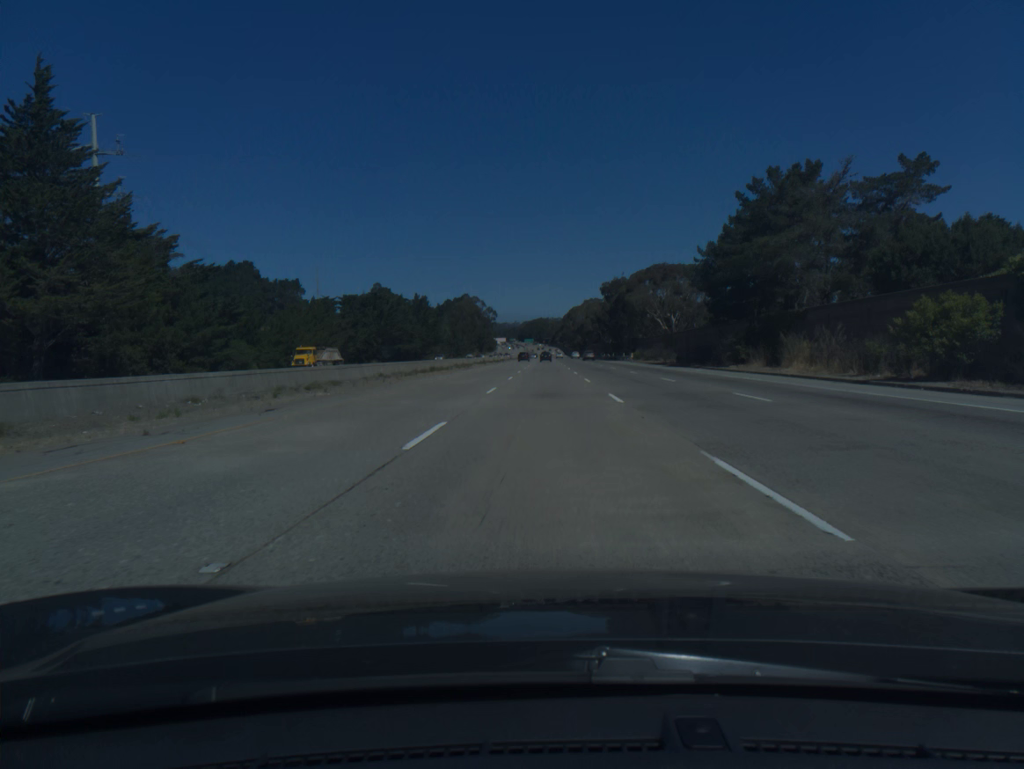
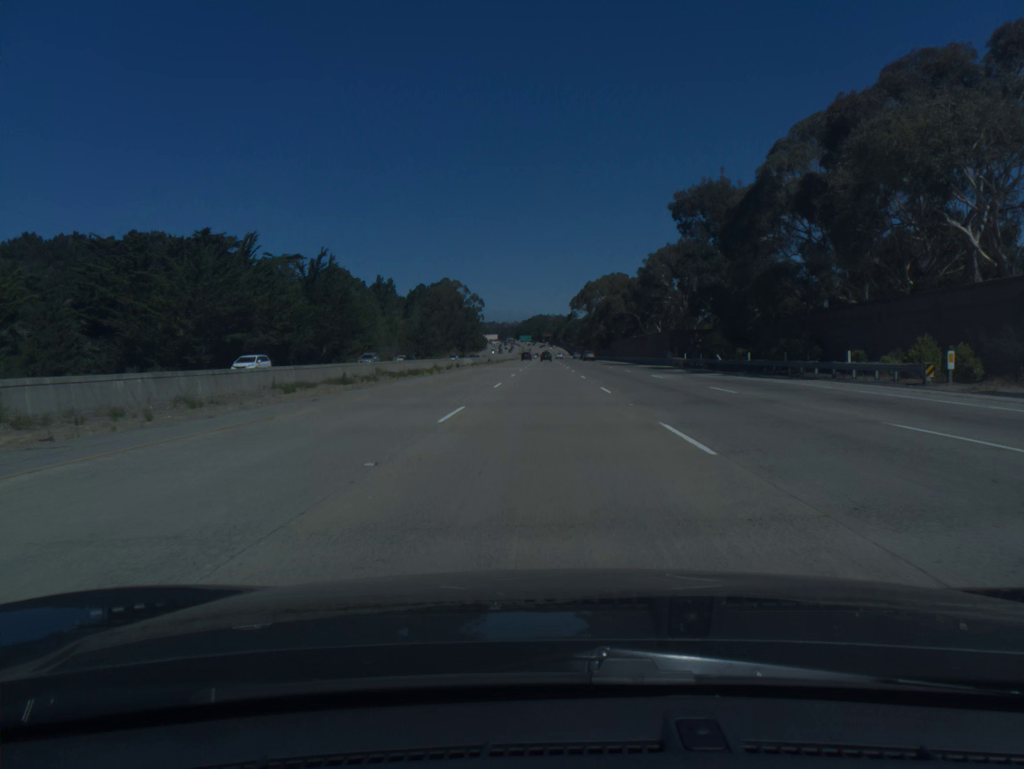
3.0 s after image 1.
(+0.1, +98.6) m; 0°
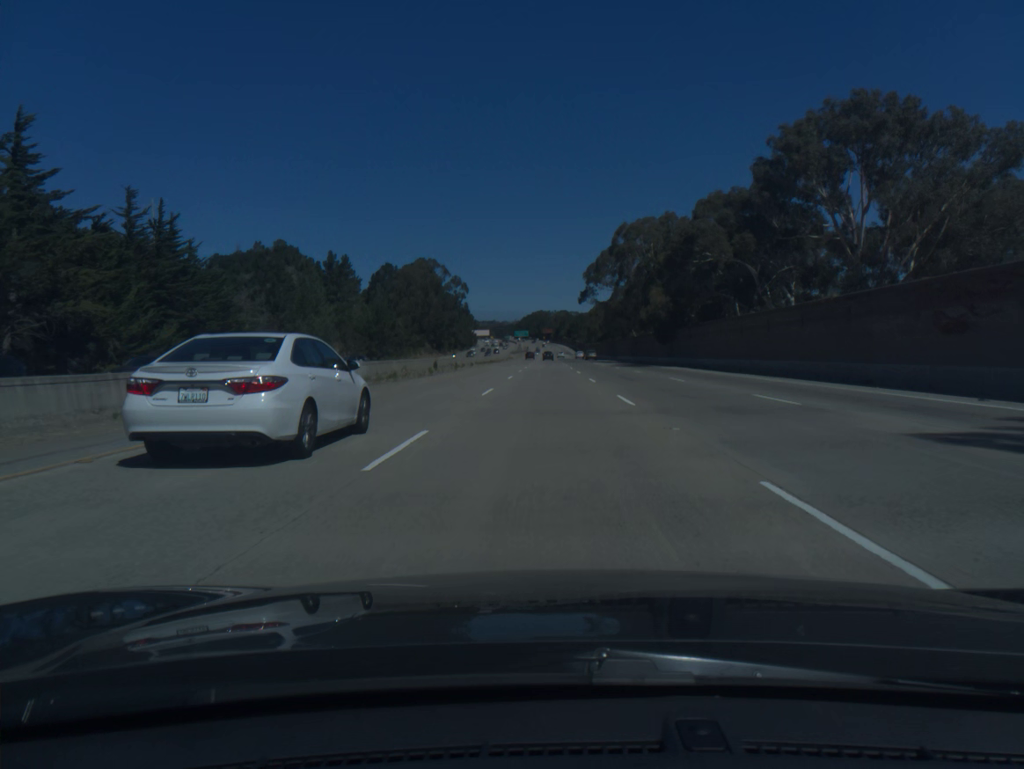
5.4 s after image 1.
(+0.1, +78.8) m; 0°
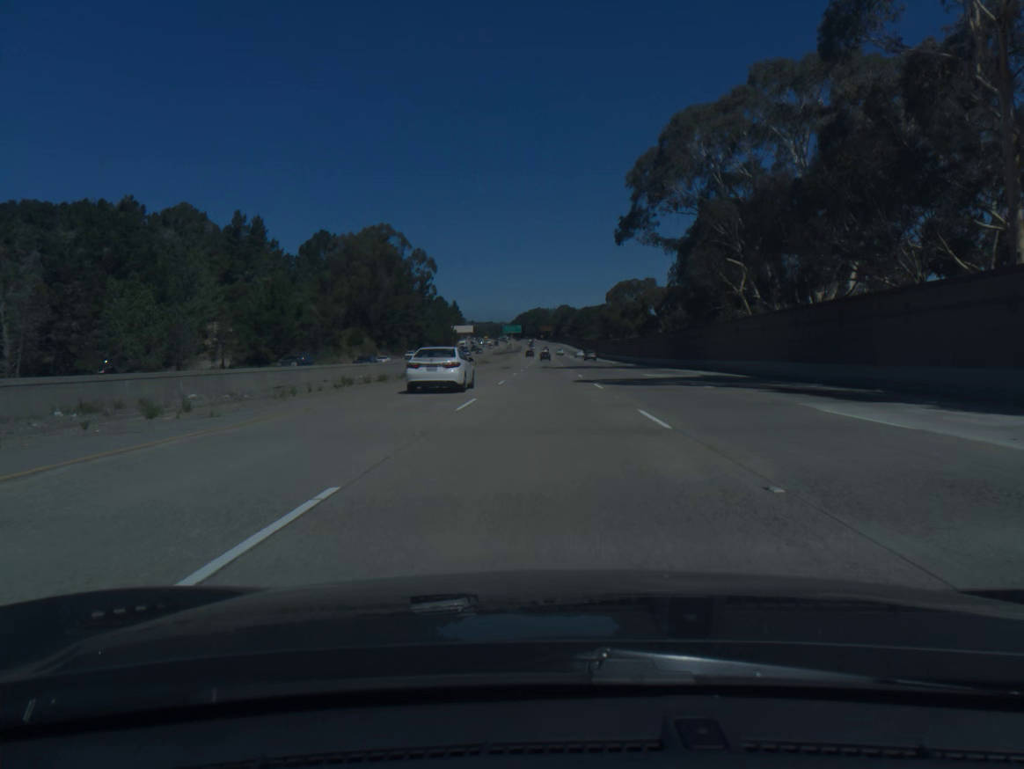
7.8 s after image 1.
(+0.1, +78.7) m; 0°
